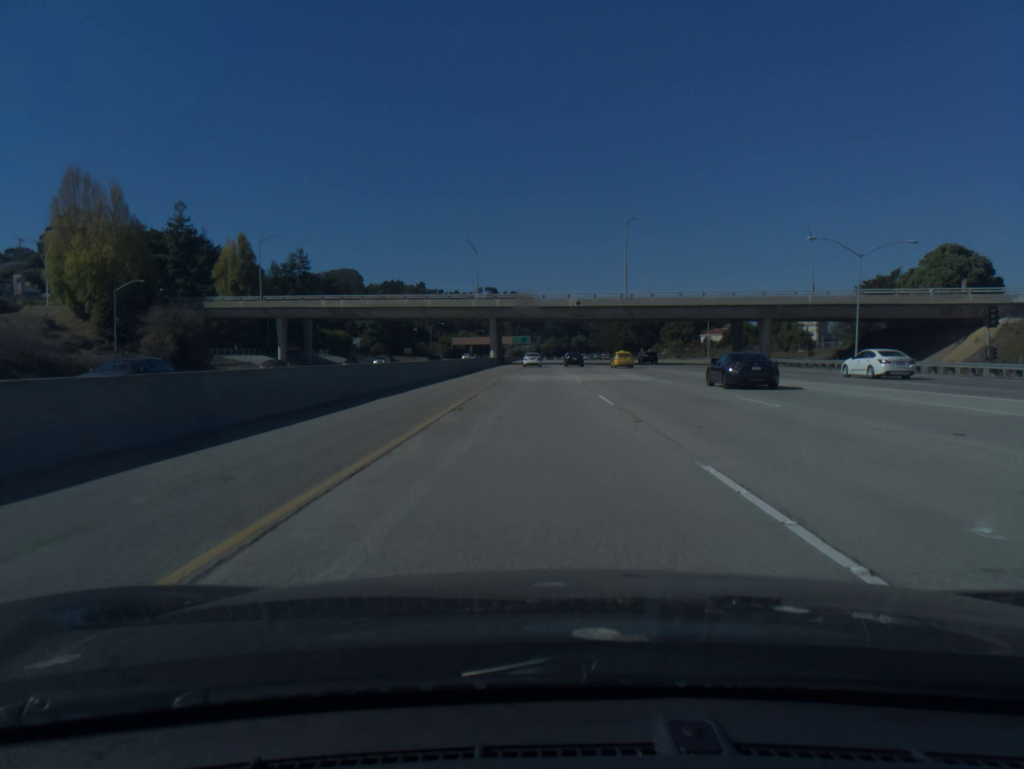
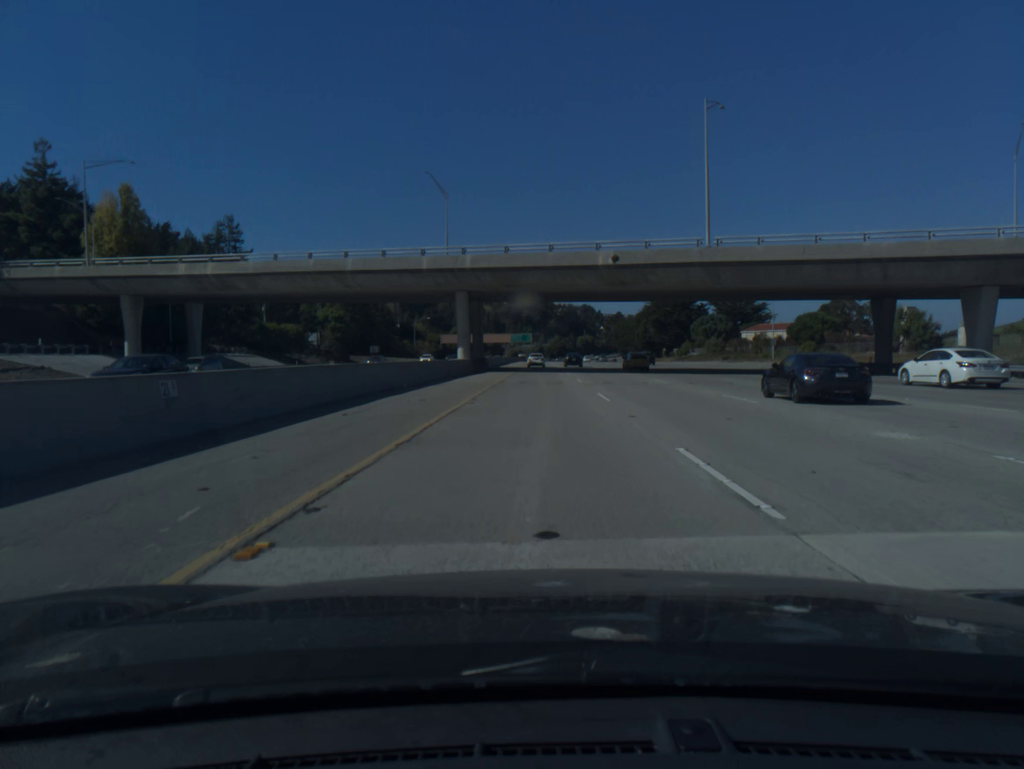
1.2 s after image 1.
(-0.1, +41.1) m; 0°
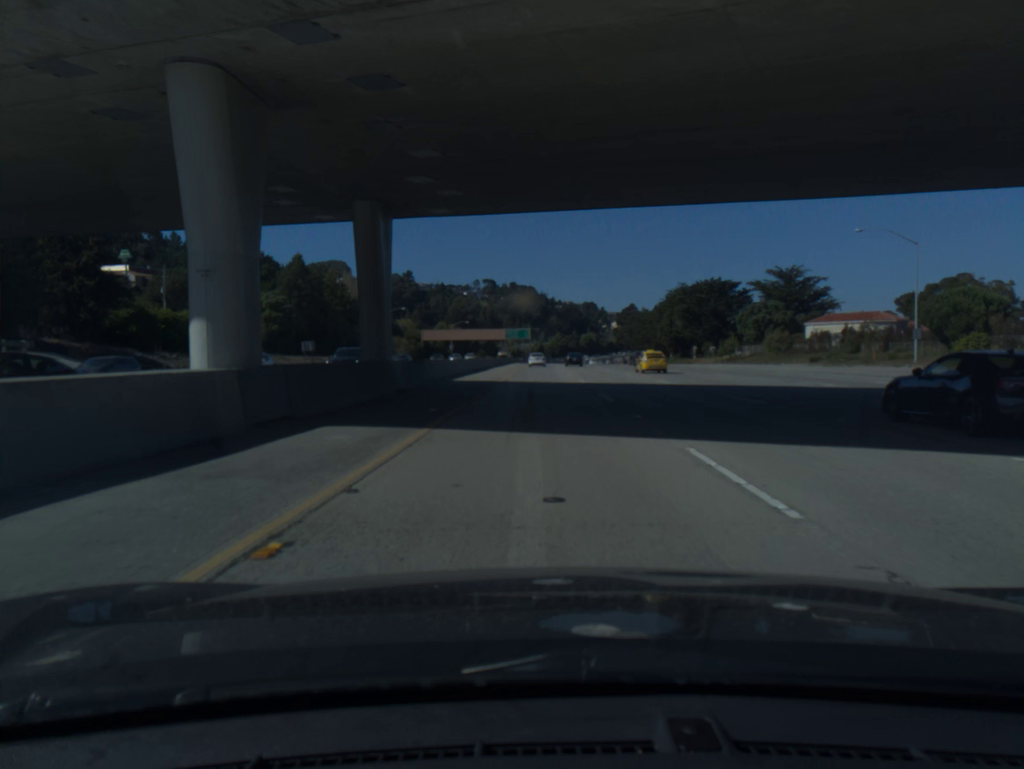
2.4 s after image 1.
(0.0, +43.1) m; 0°
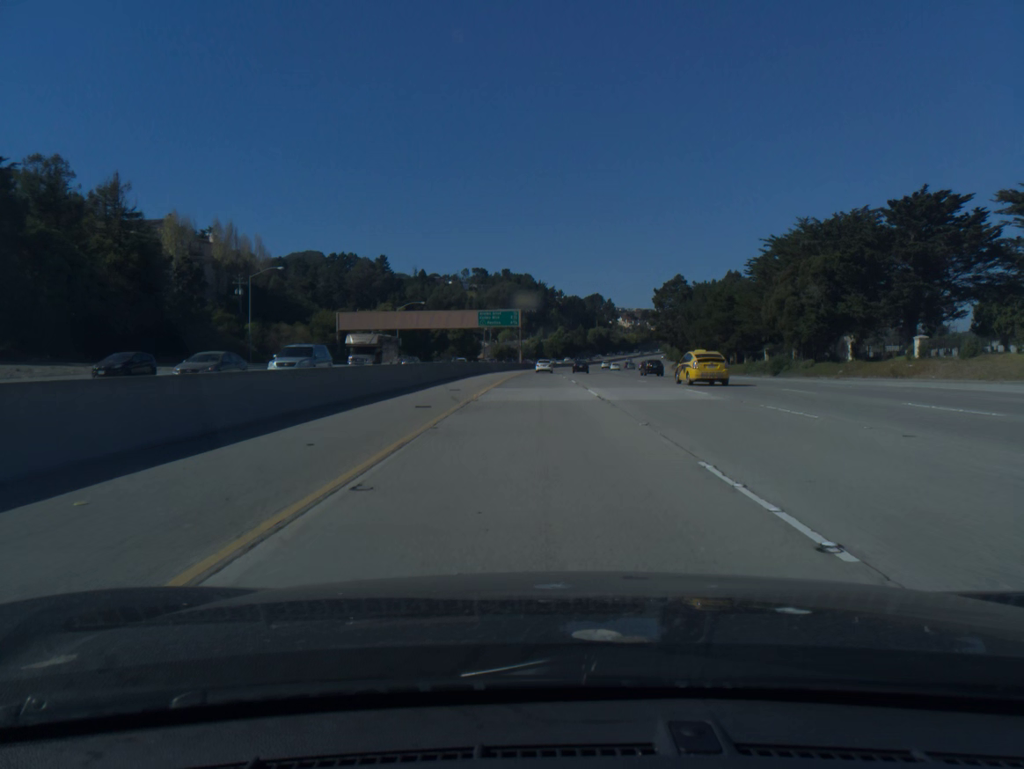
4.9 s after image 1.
(+0.1, +87.2) m; 0°
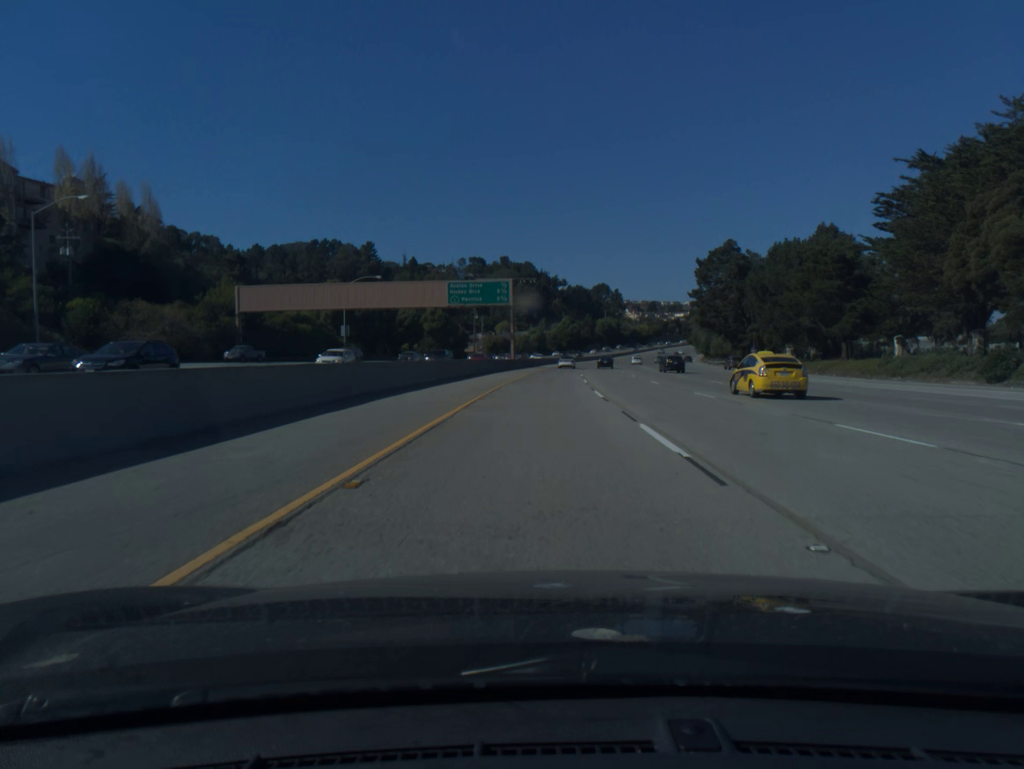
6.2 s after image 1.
(0.0, +43.7) m; 0°
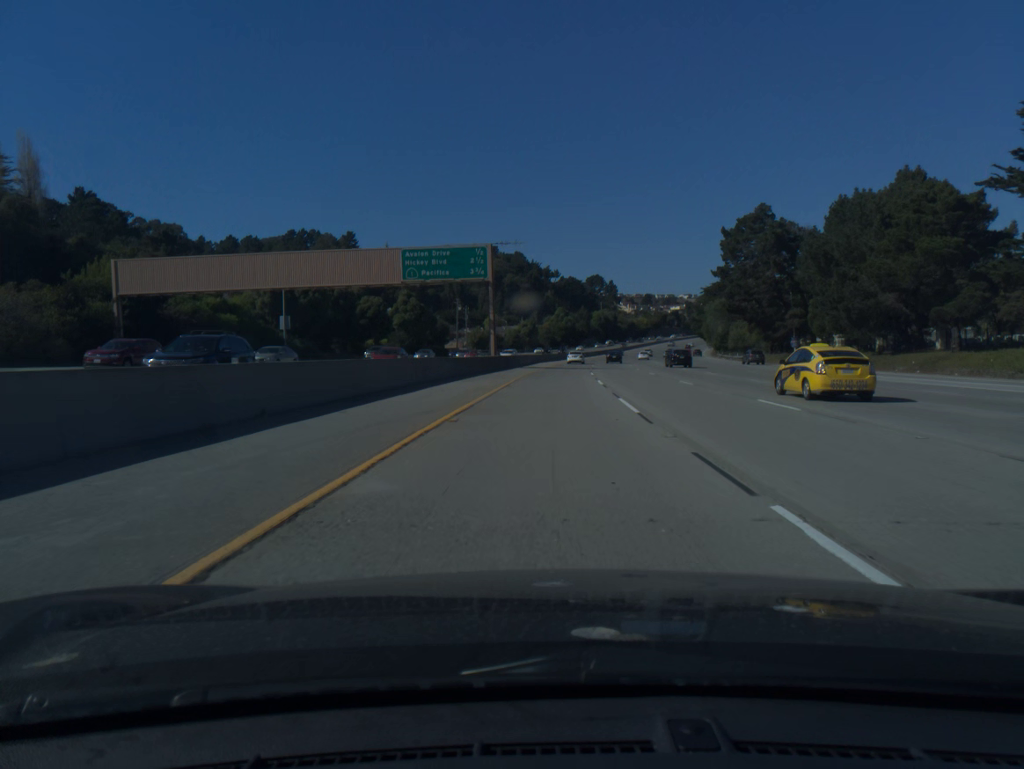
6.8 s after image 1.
(+0.1, +22.8) m; 0°
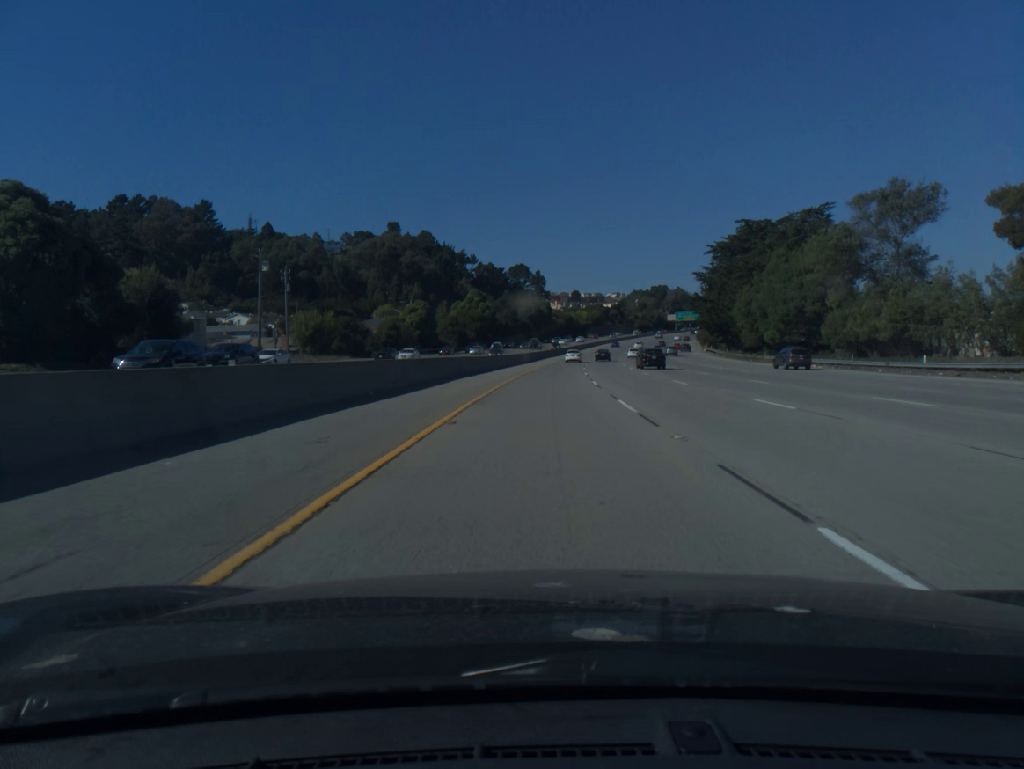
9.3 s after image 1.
(+3.9, +87.7) m; +5°
